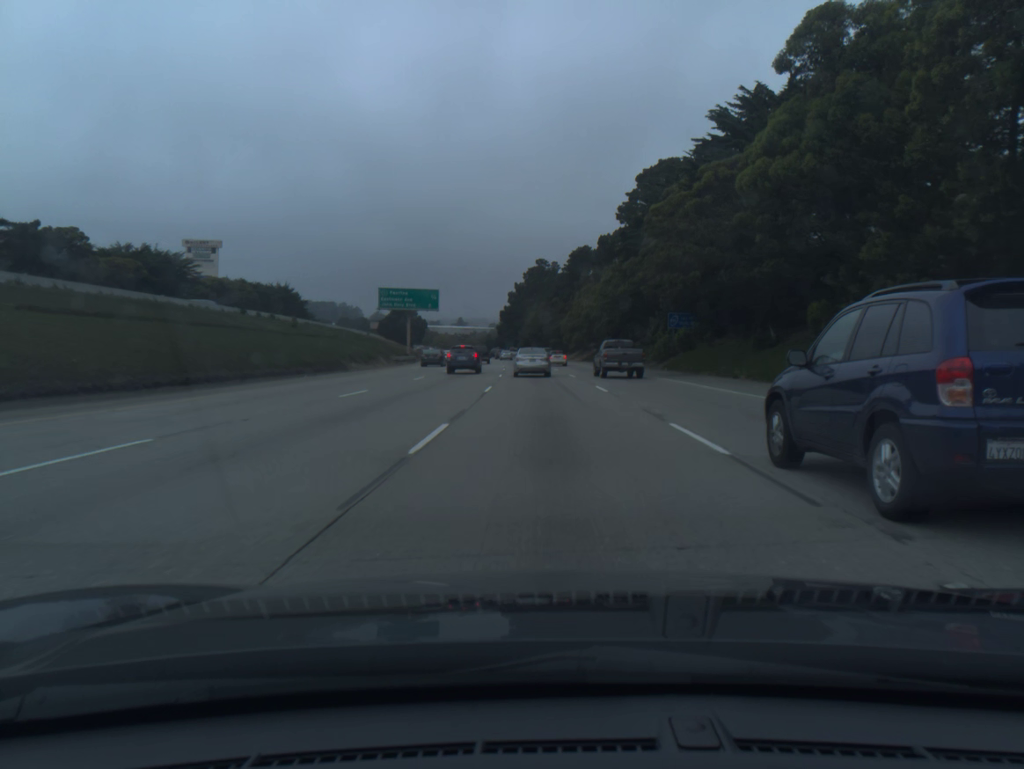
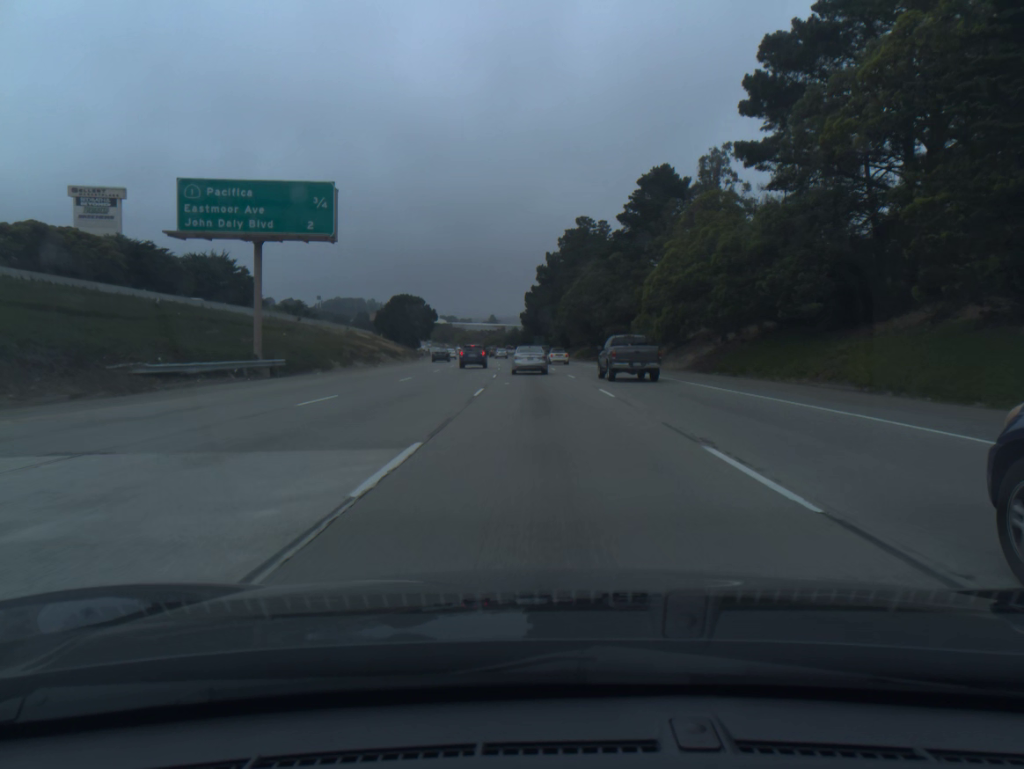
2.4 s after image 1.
(-1.3, +61.3) m; -2°
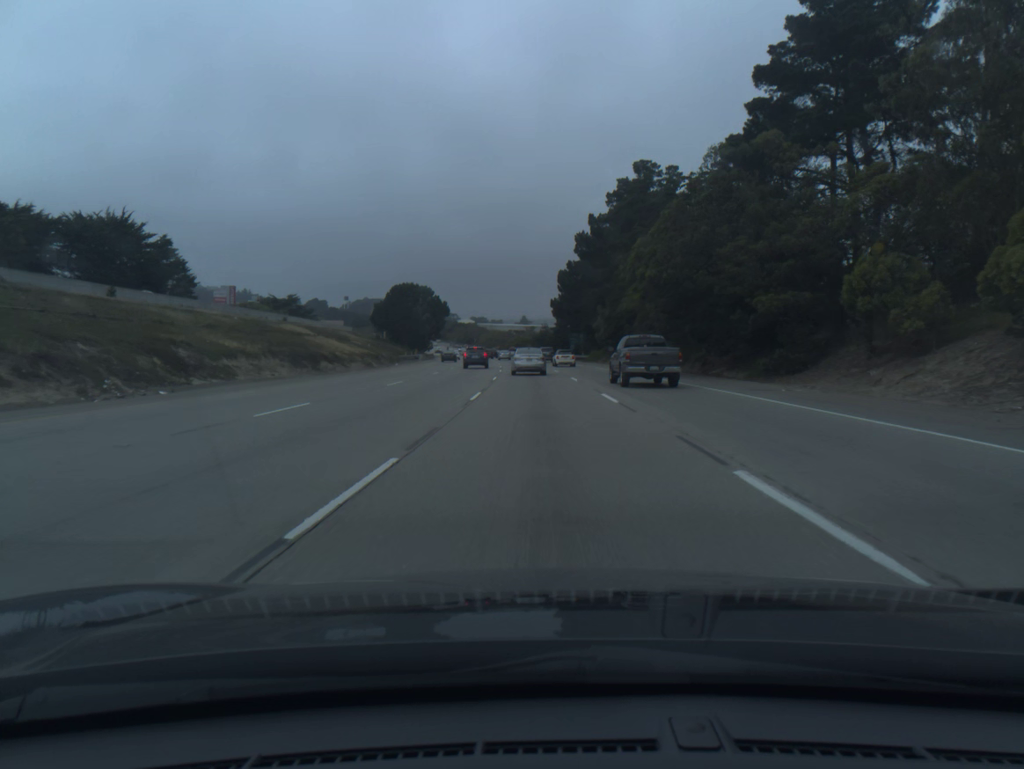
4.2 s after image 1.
(-0.9, +45.4) m; -2°
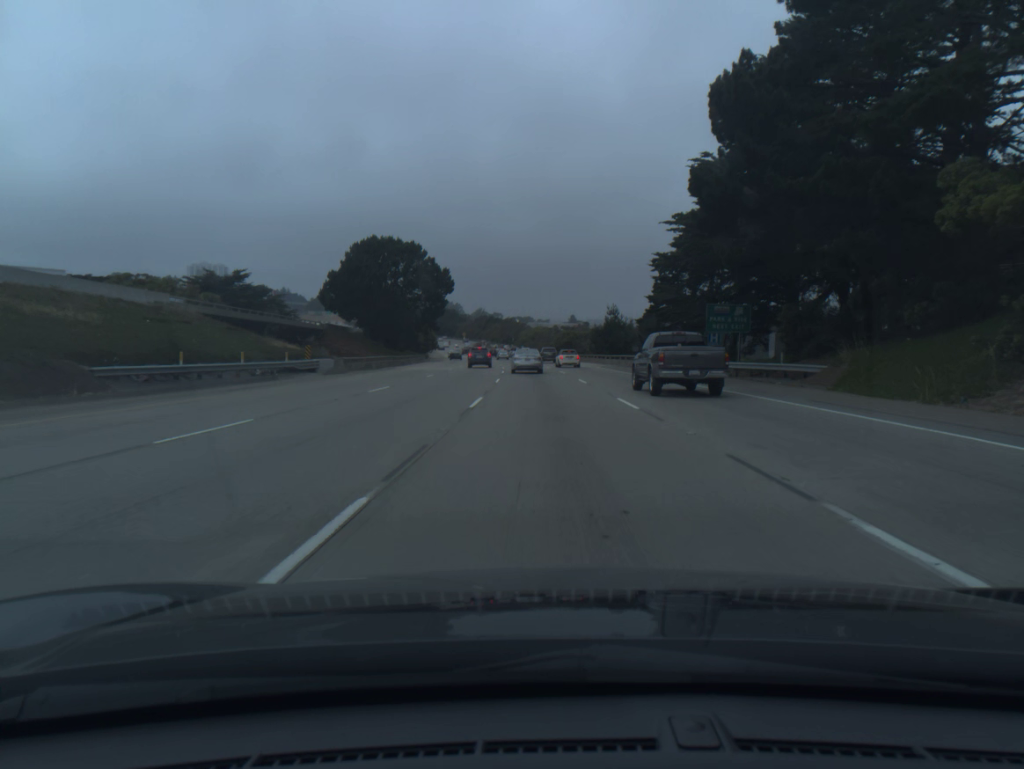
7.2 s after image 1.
(-2.6, +75.4) m; -4°
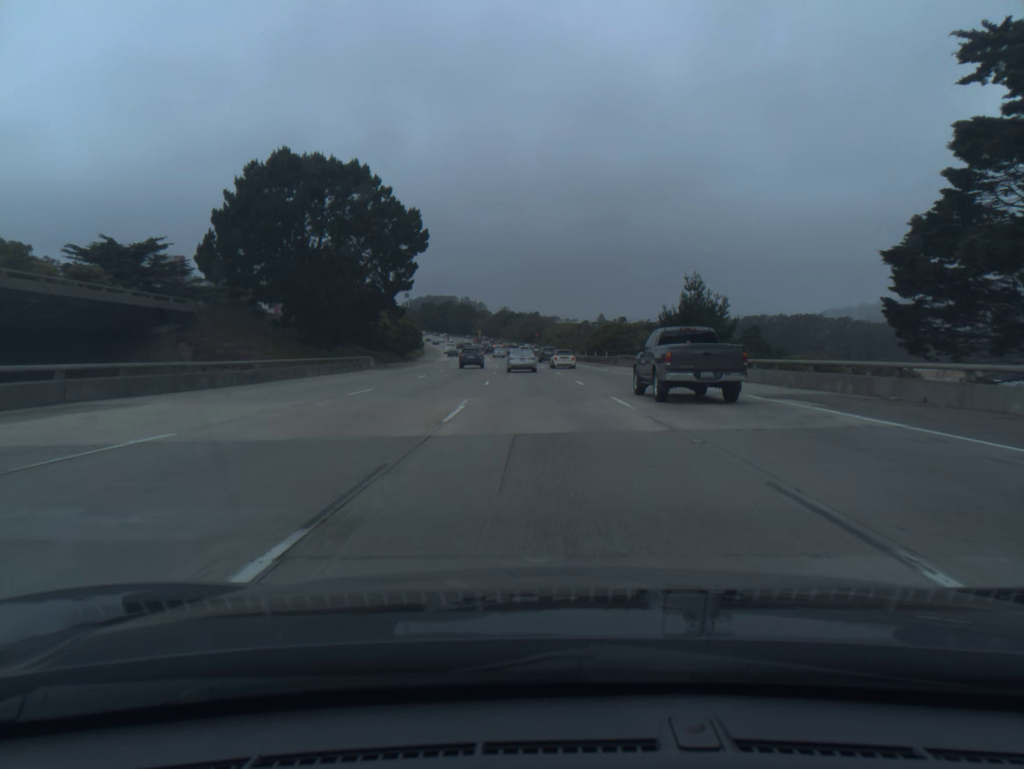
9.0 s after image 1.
(-0.6, +45.6) m; -2°
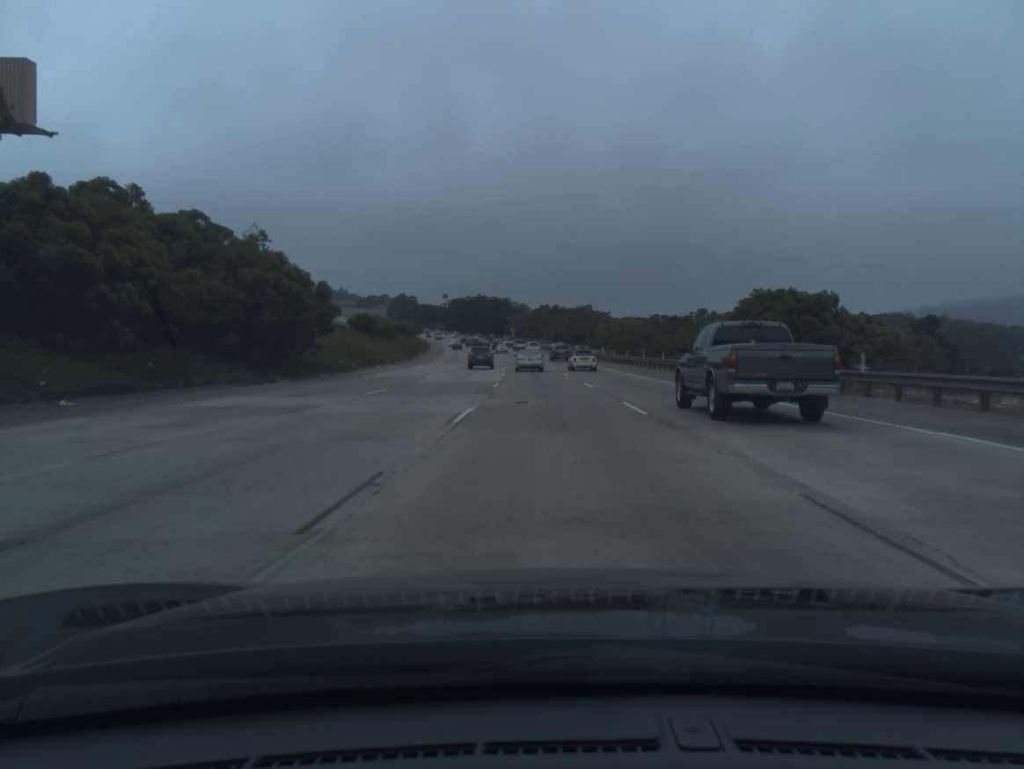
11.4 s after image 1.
(-2.0, +61.5) m; -3°
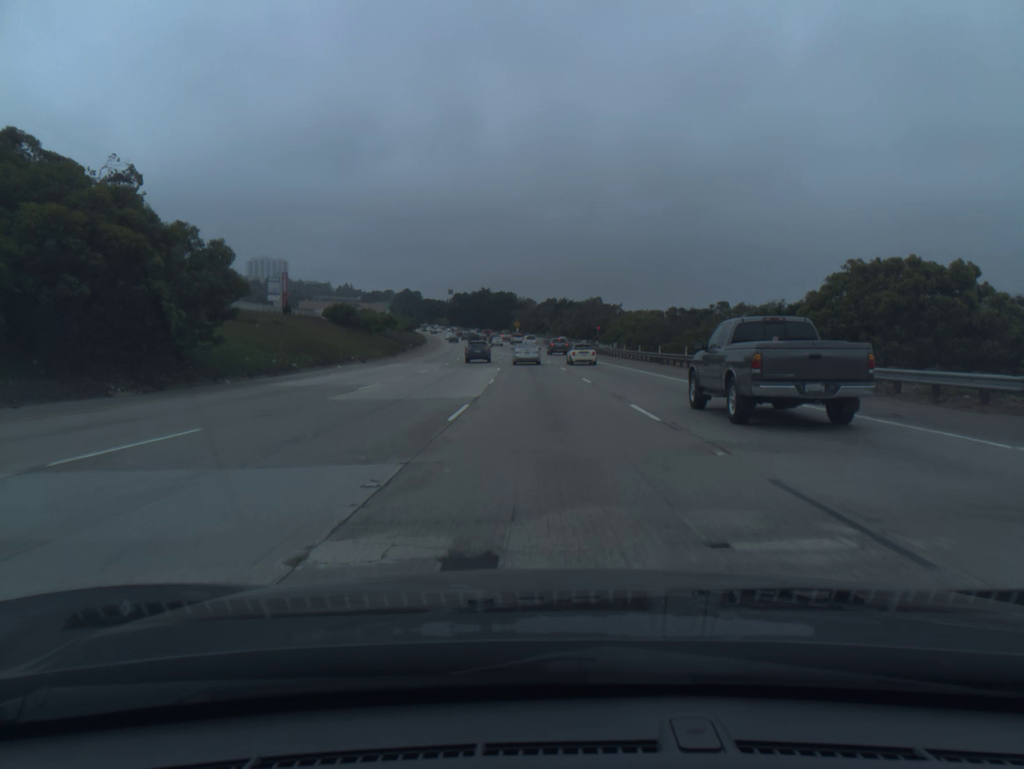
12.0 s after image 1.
(-0.1, +15.4) m; 0°
